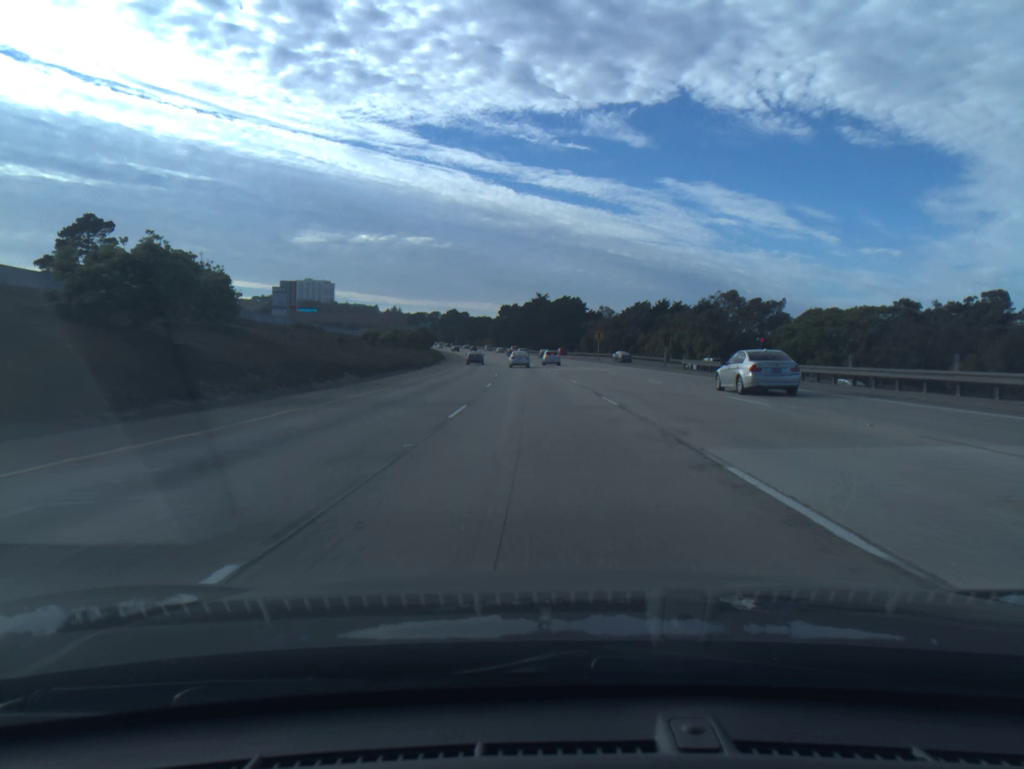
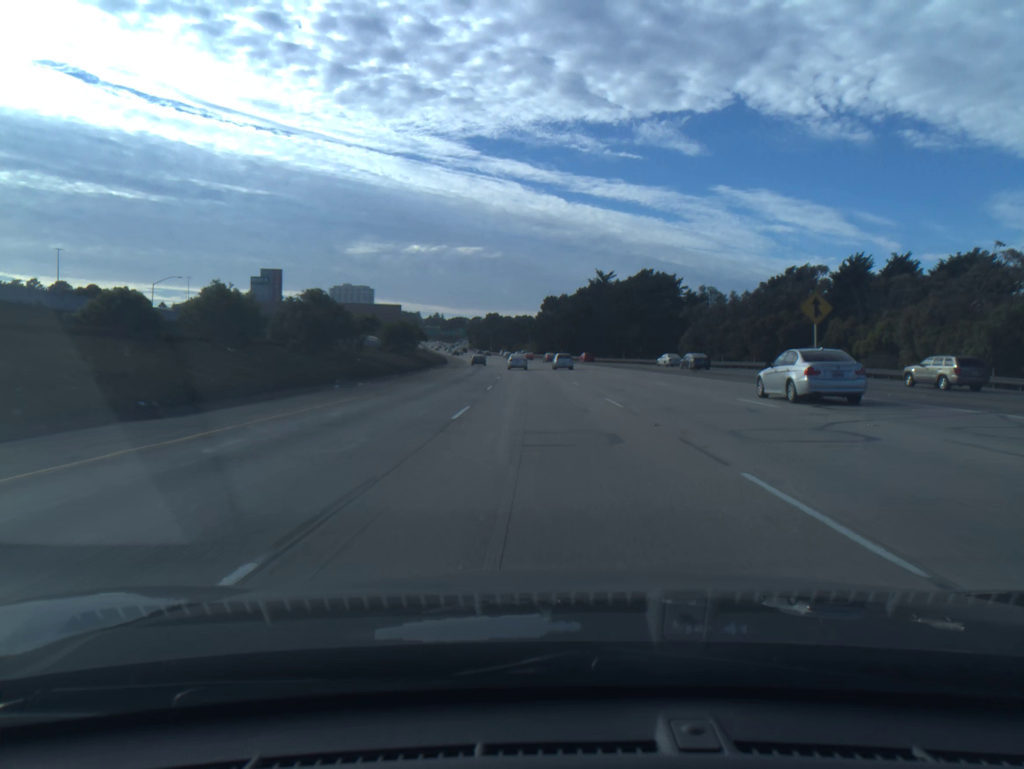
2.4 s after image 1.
(-2.3, +73.2) m; -4°
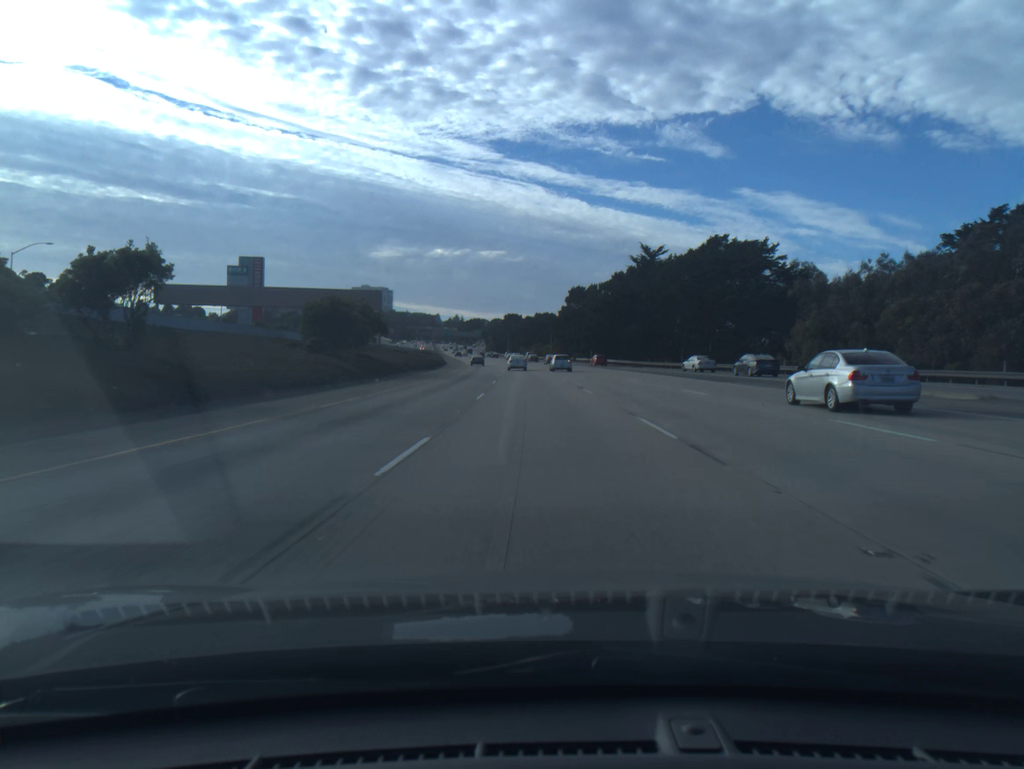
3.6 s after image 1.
(-0.5, +36.3) m; -2°
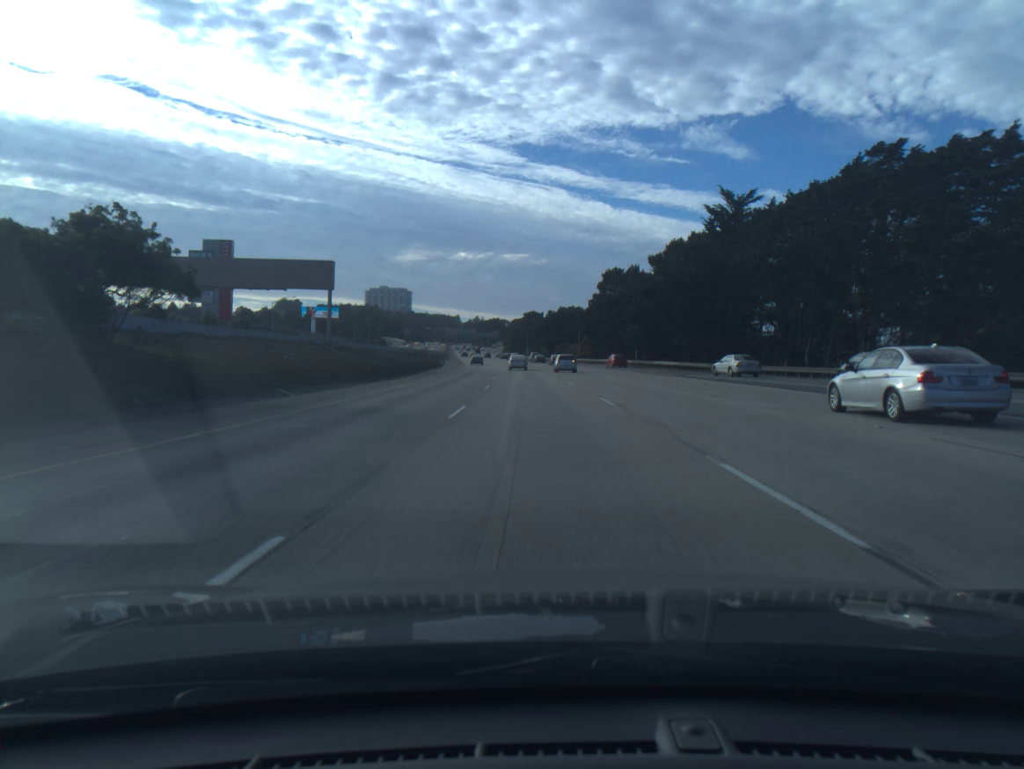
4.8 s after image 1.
(-0.5, +36.3) m; -2°
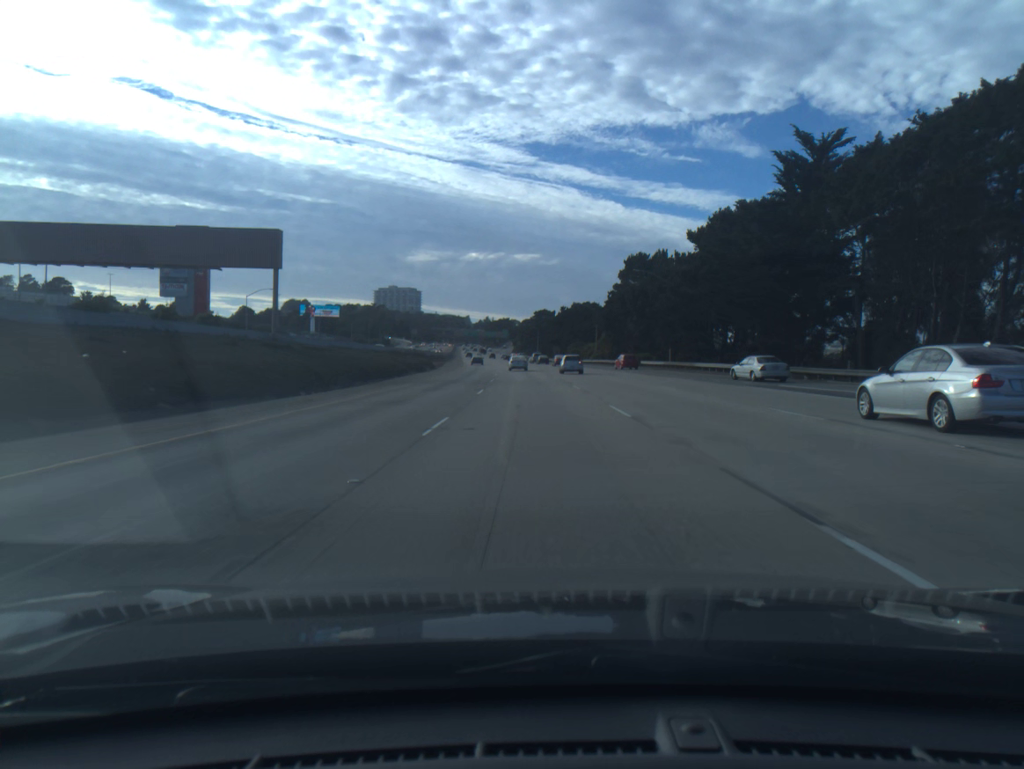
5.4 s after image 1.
(-0.1, +18.2) m; -1°
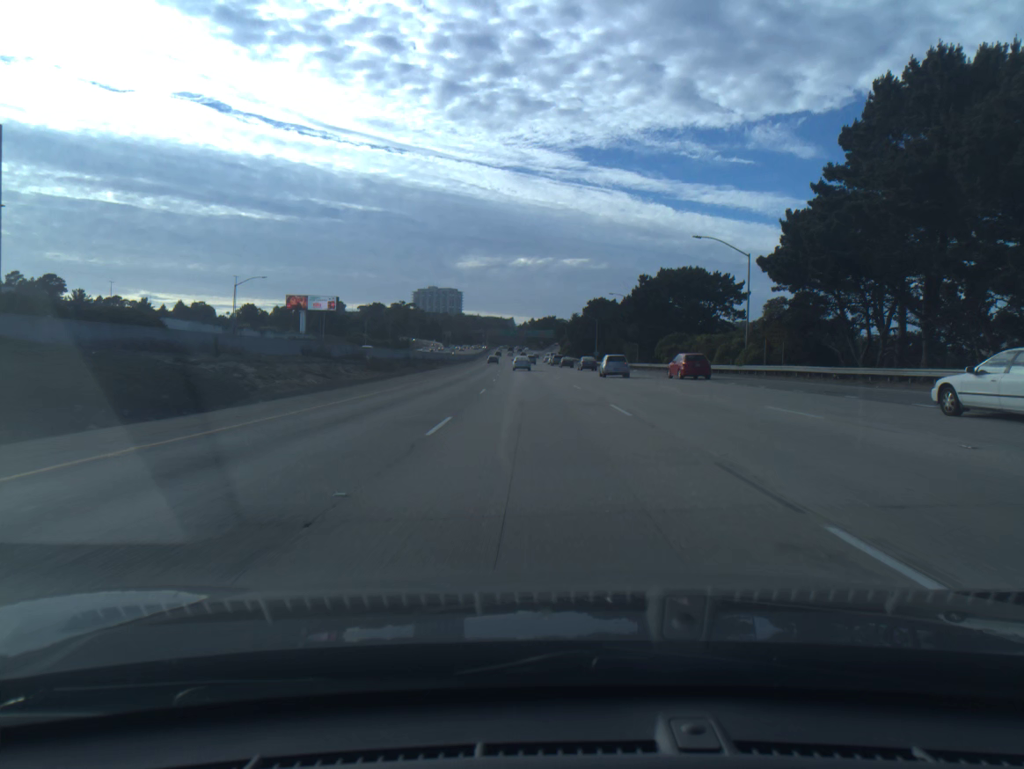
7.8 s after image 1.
(-2.3, +72.5) m; -3°
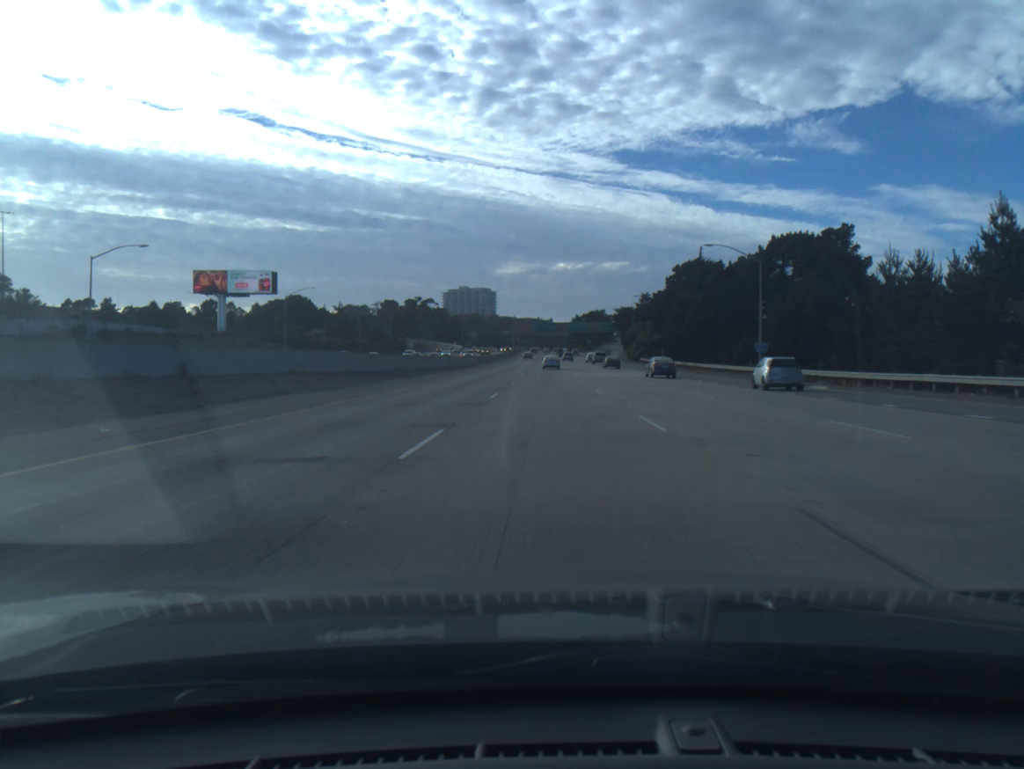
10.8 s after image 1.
(-2.9, +90.8) m; -3°
